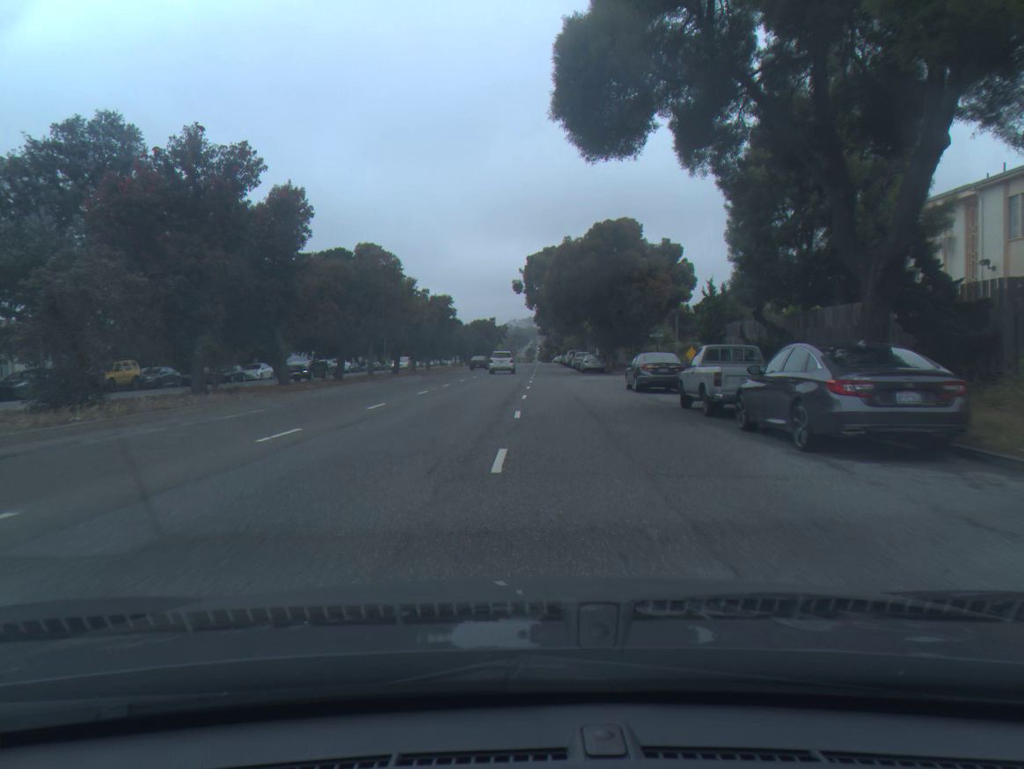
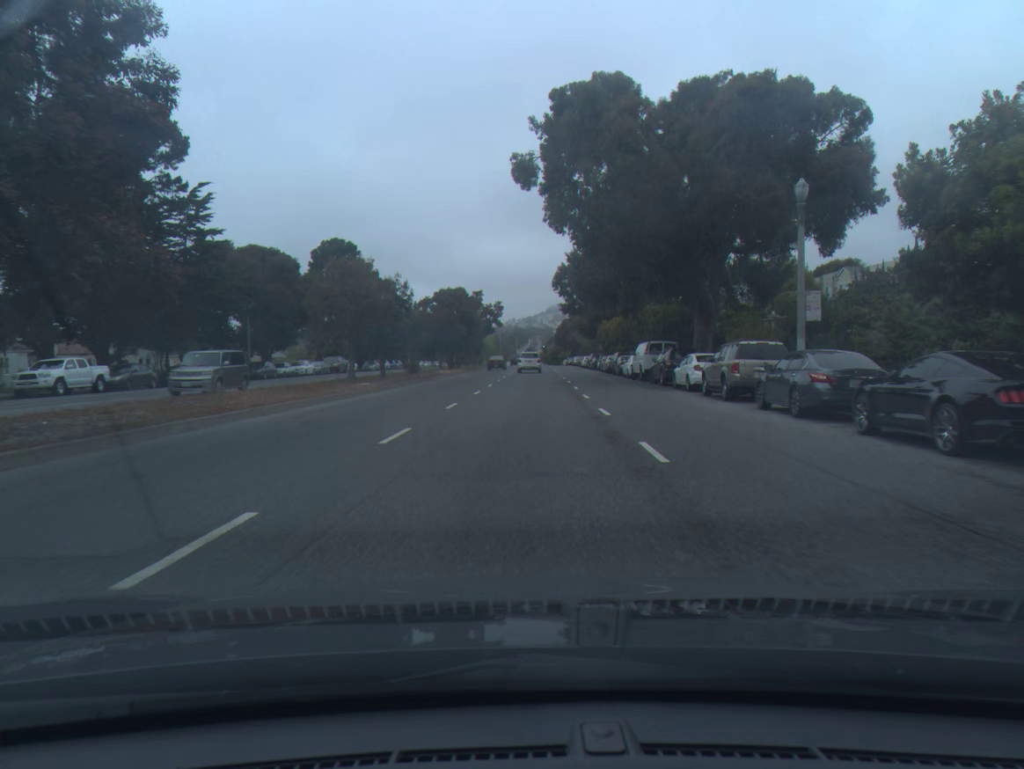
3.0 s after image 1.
(-0.2, +58.2) m; 0°
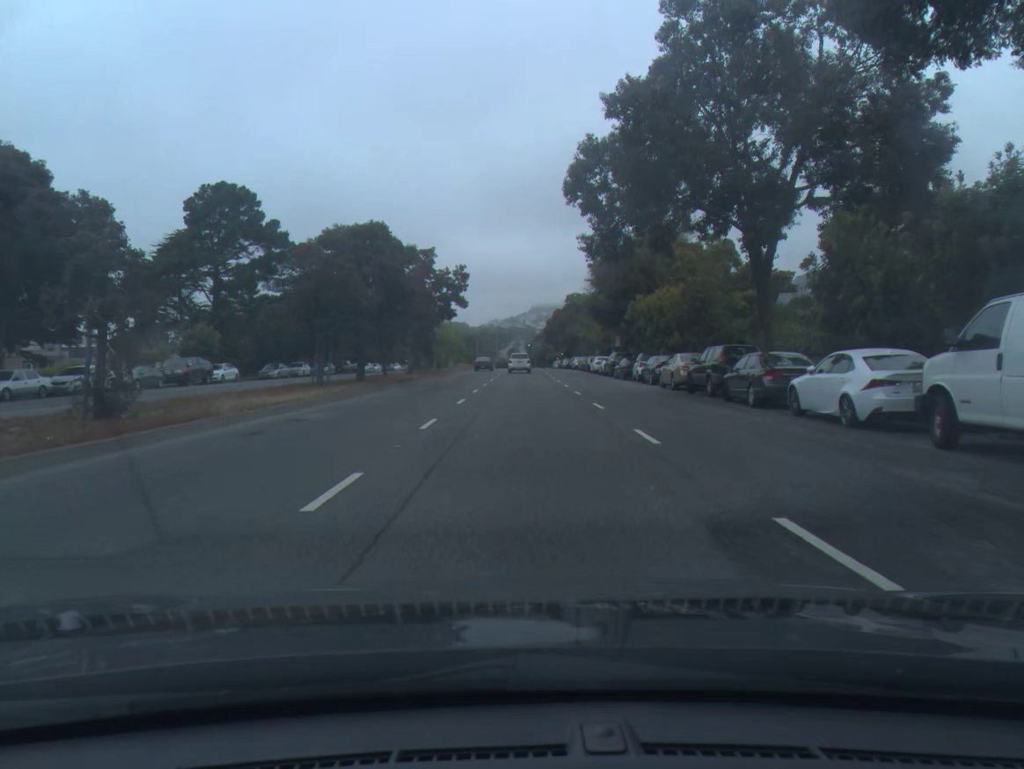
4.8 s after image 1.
(+0.4, +34.1) m; +1°
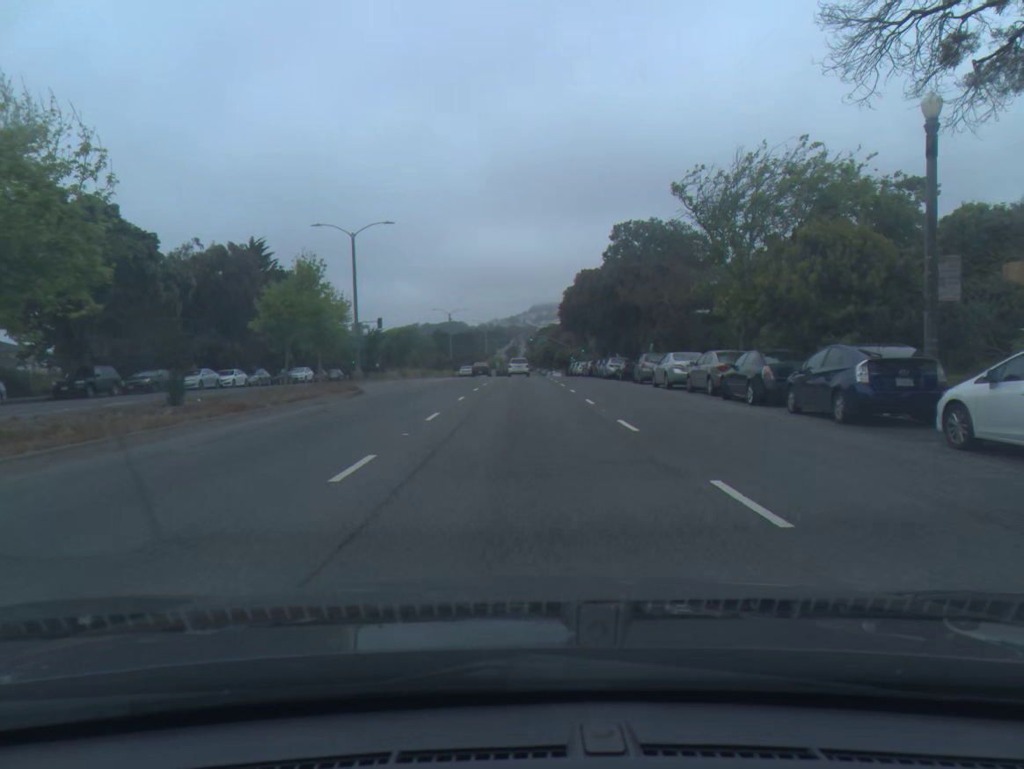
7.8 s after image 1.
(+0.4, +56.5) m; 0°
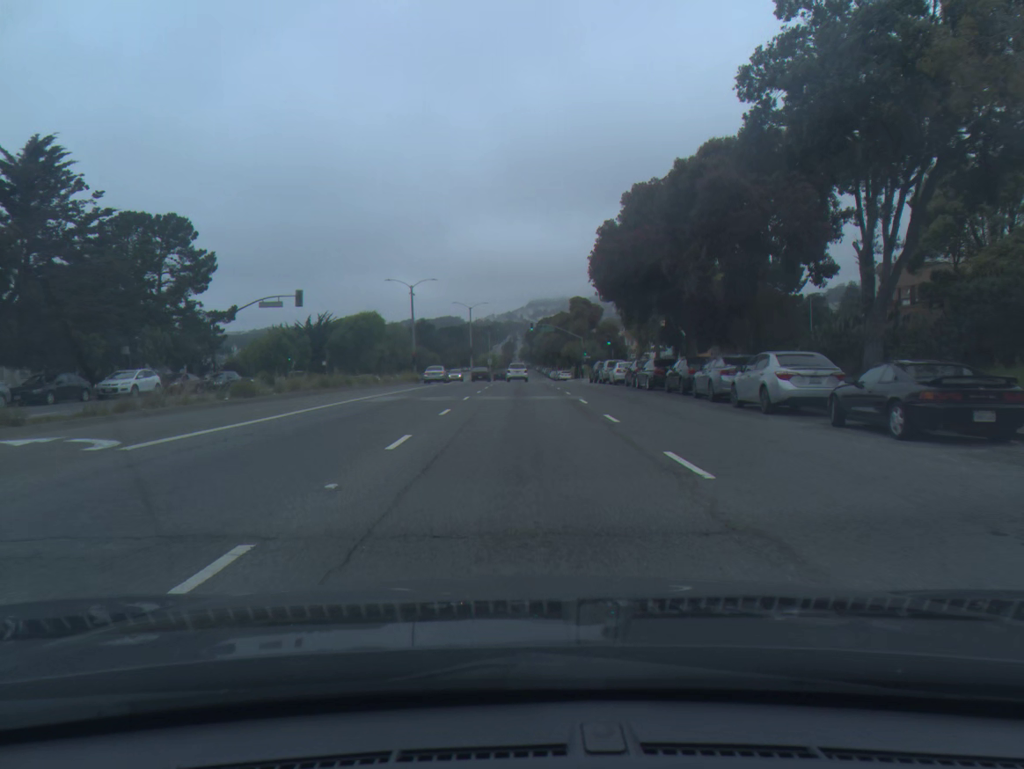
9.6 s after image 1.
(0.0, +33.9) m; 0°
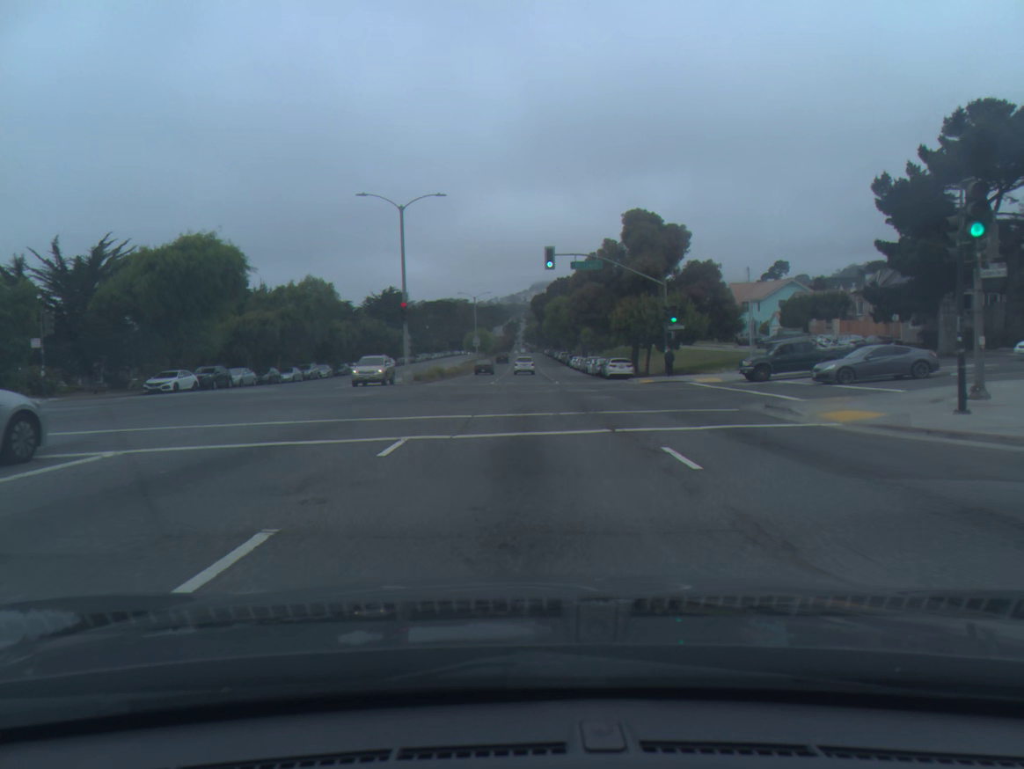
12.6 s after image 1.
(0.0, +57.9) m; 0°
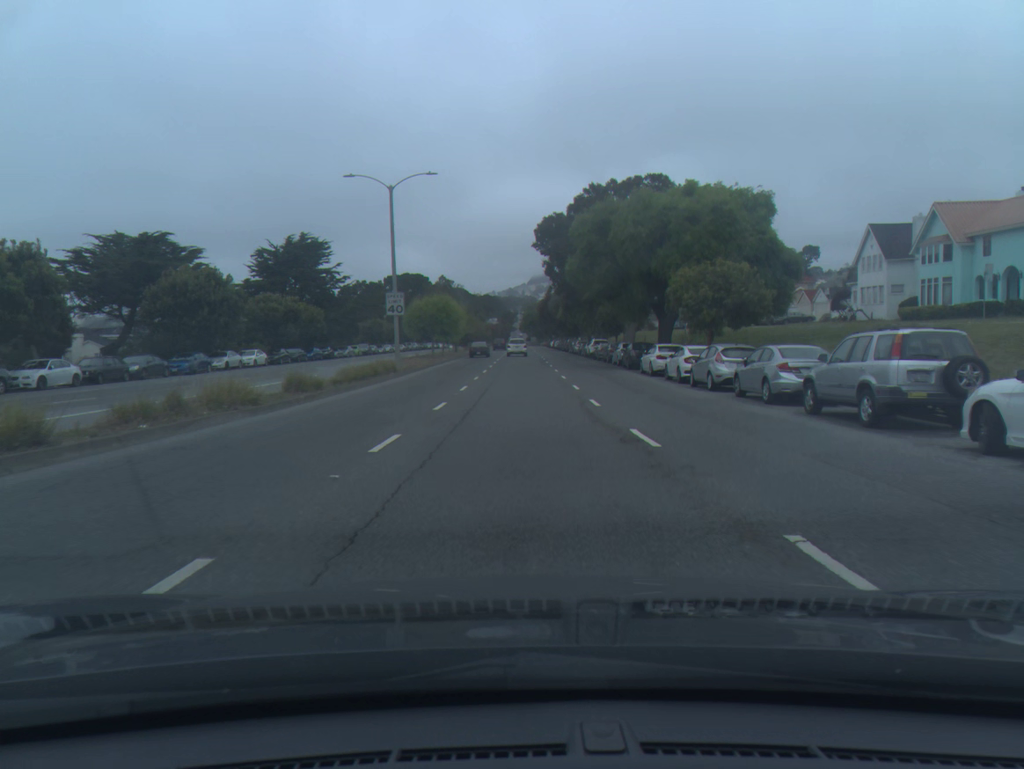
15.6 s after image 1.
(+0.5, +62.4) m; 0°
